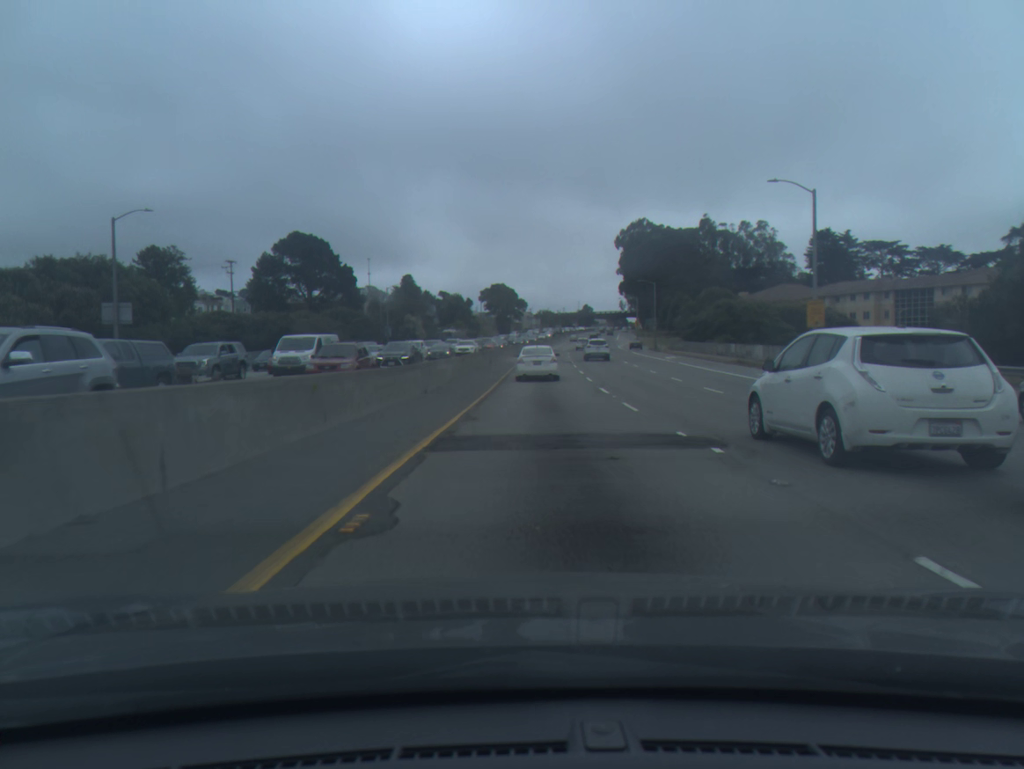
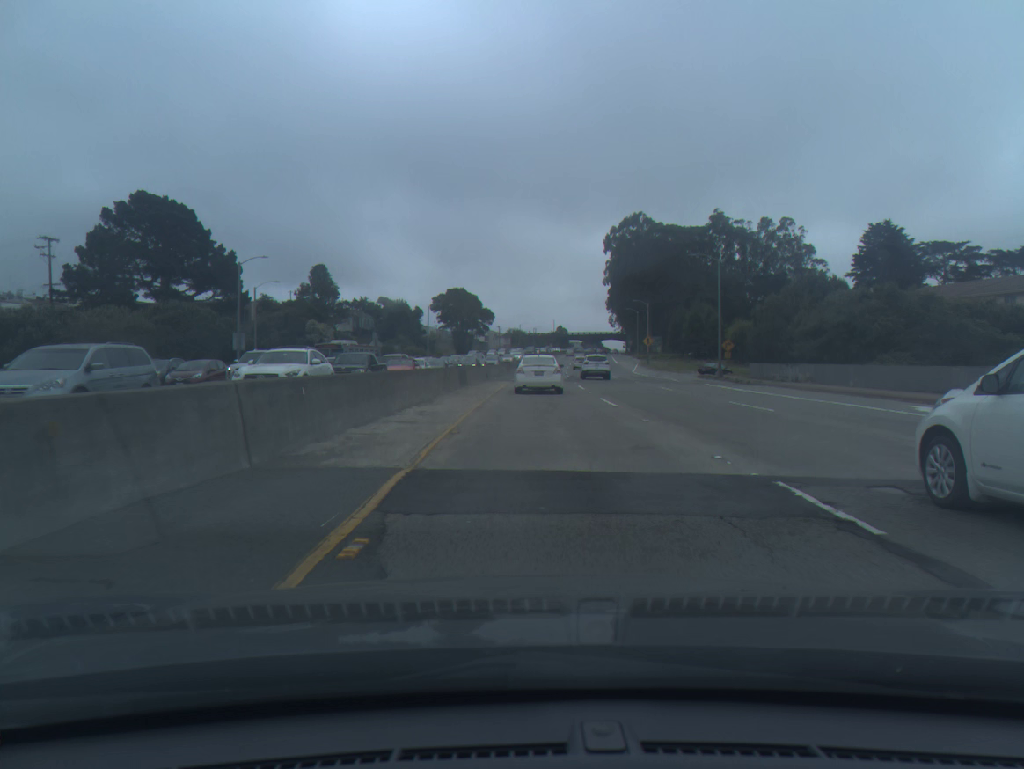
(+0.9, +48.4) m; +2°
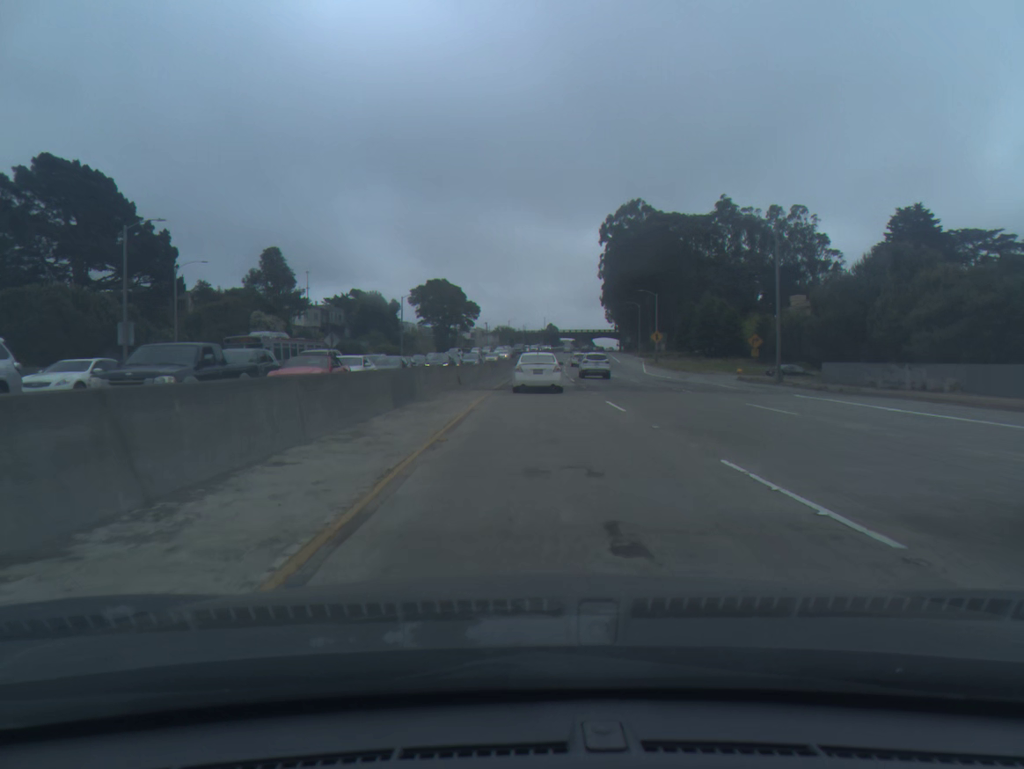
(+0.1, +16.2) m; +1°
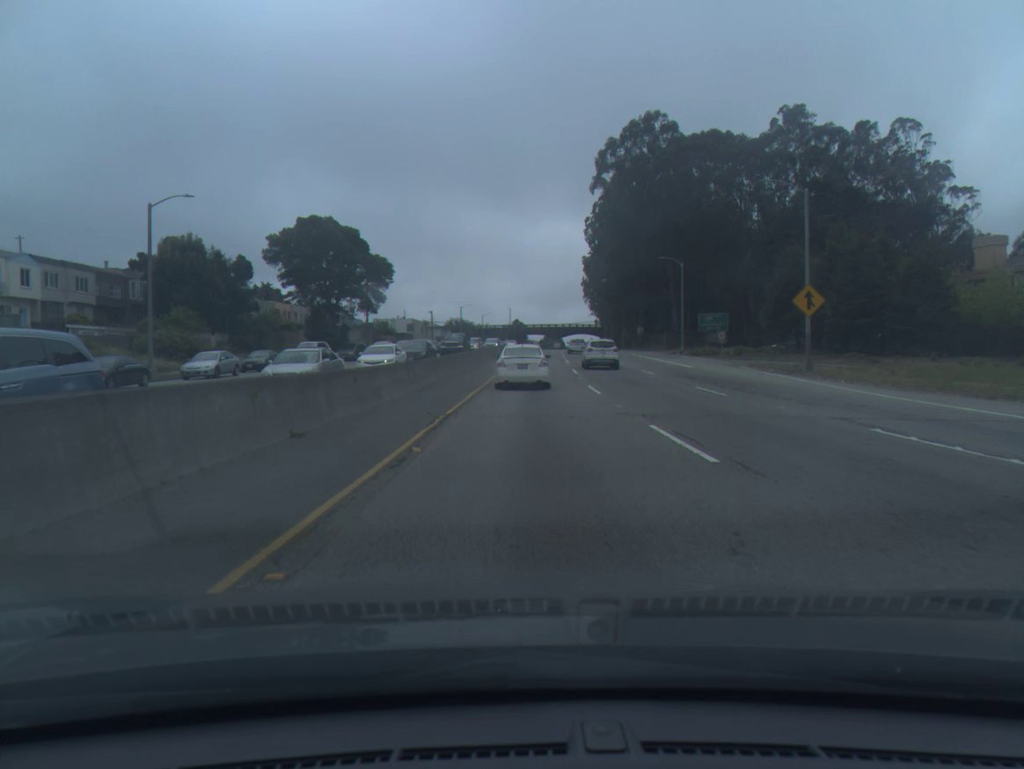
(+1.6, +63.1) m; +3°
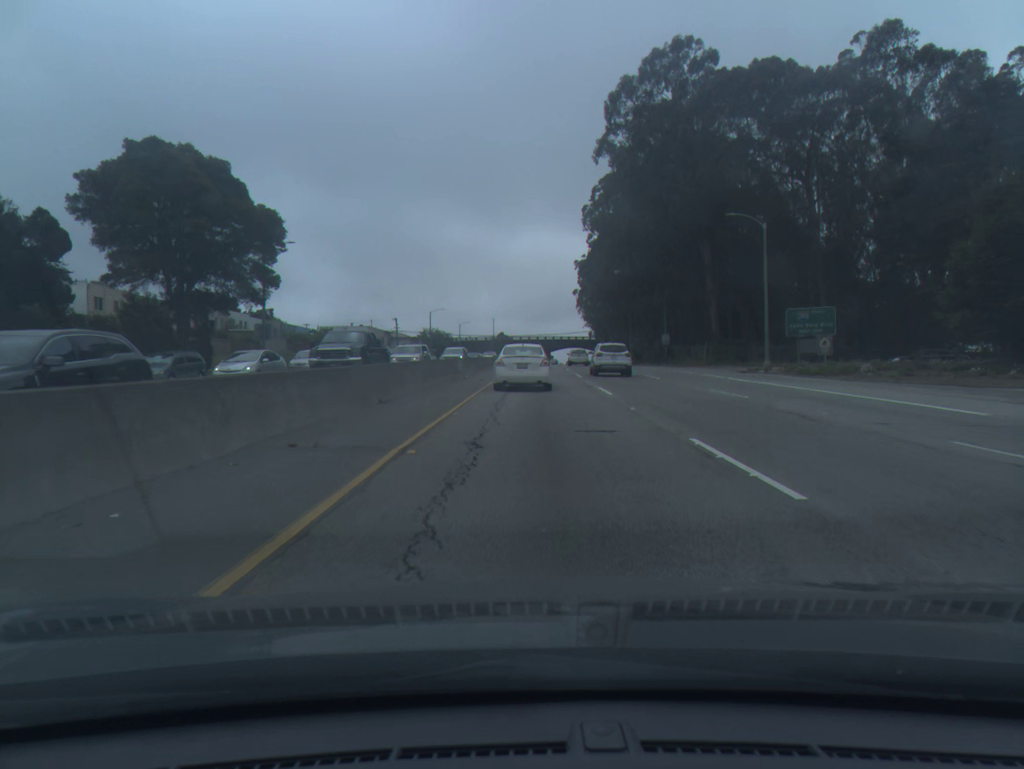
(+0.3, +31.1) m; +1°
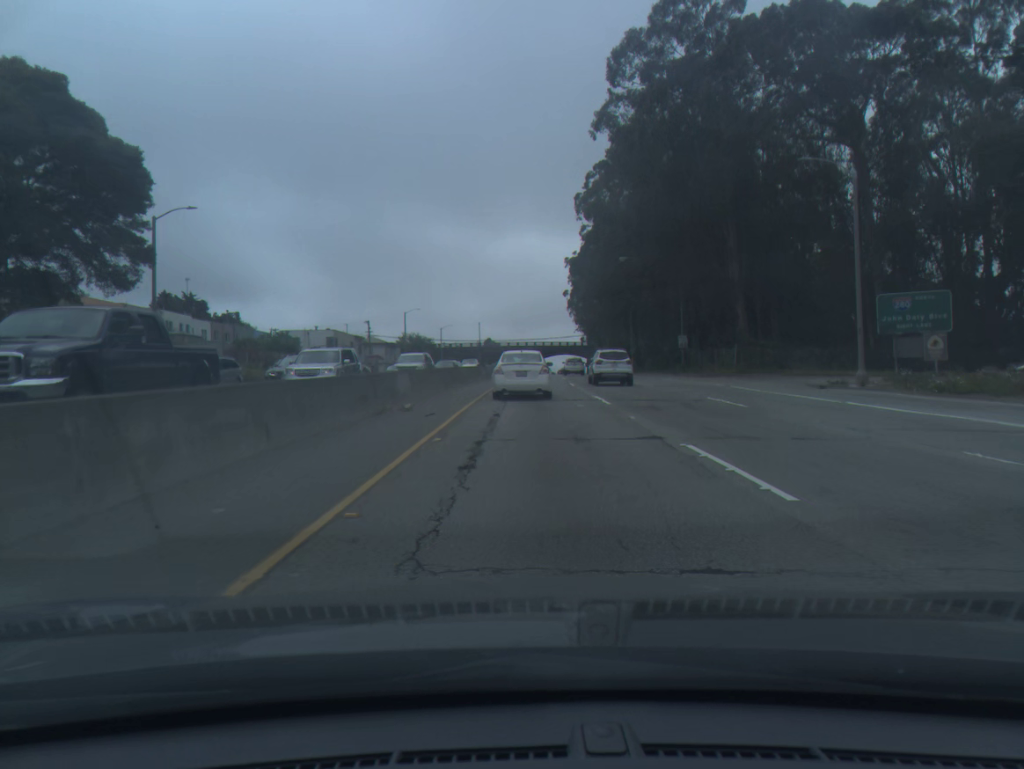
(+0.1, +15.2) m; +1°
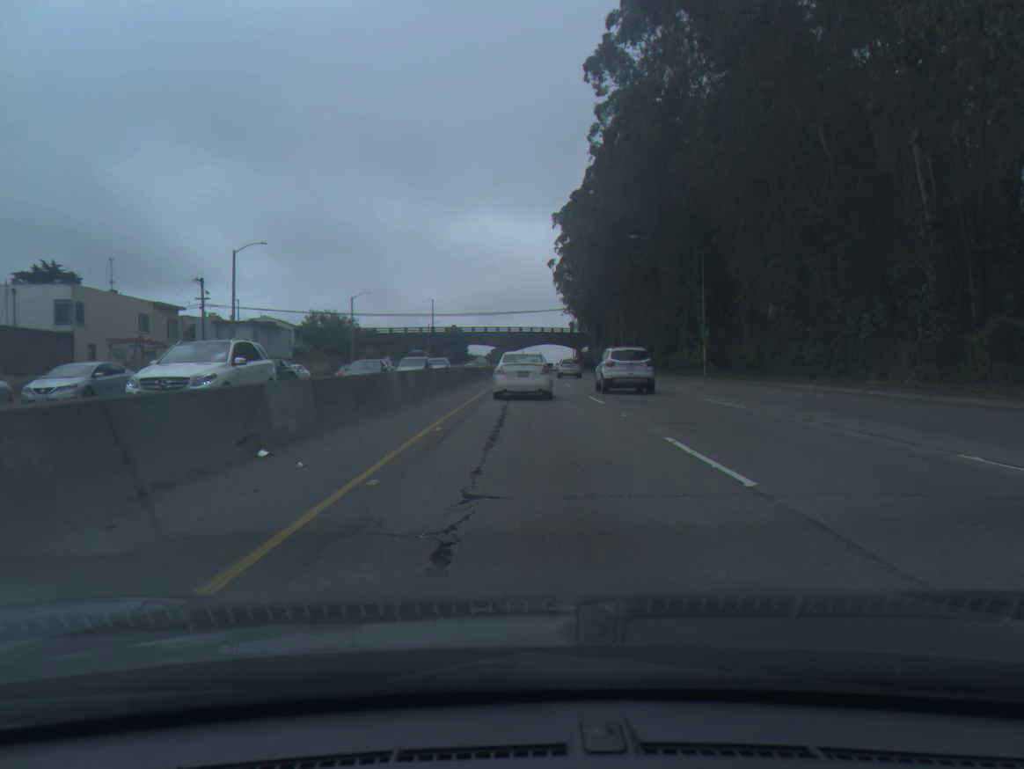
(+1.0, +59.1) m; +2°
